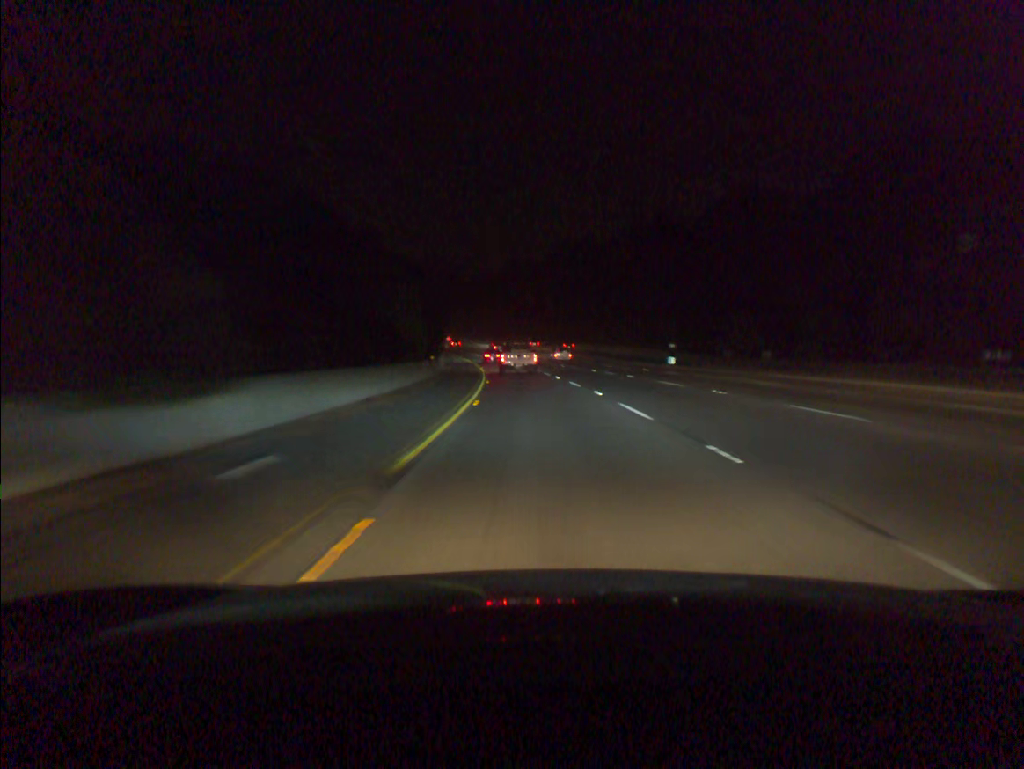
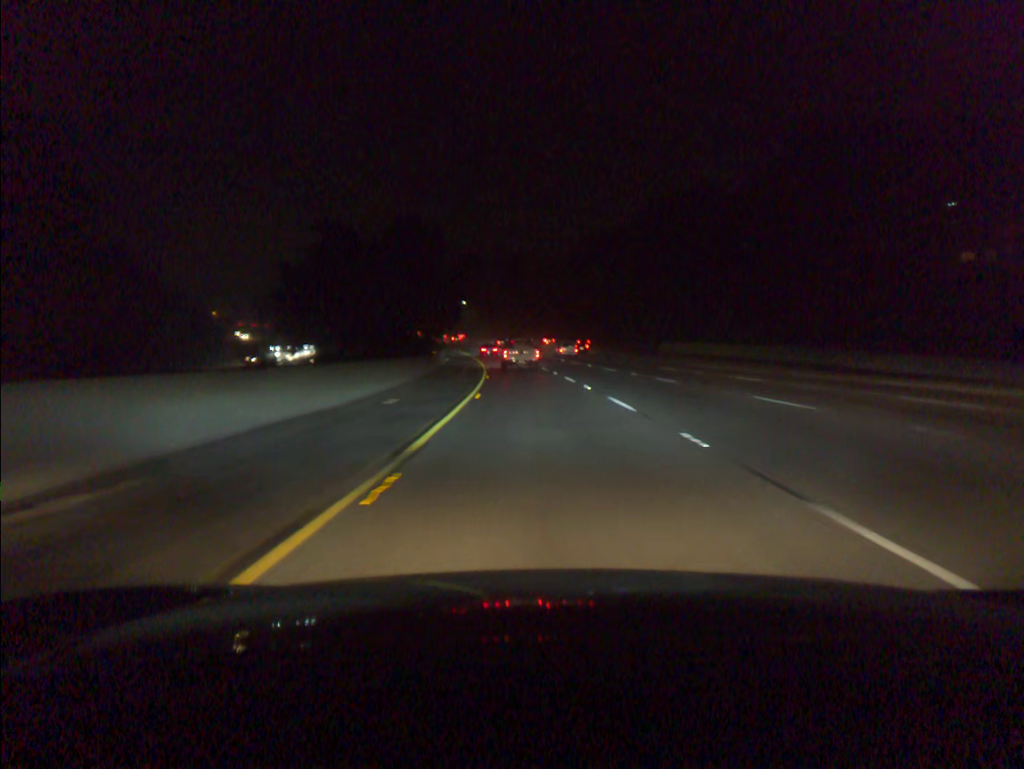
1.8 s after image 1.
(-2.6, +56.5) m; -5°
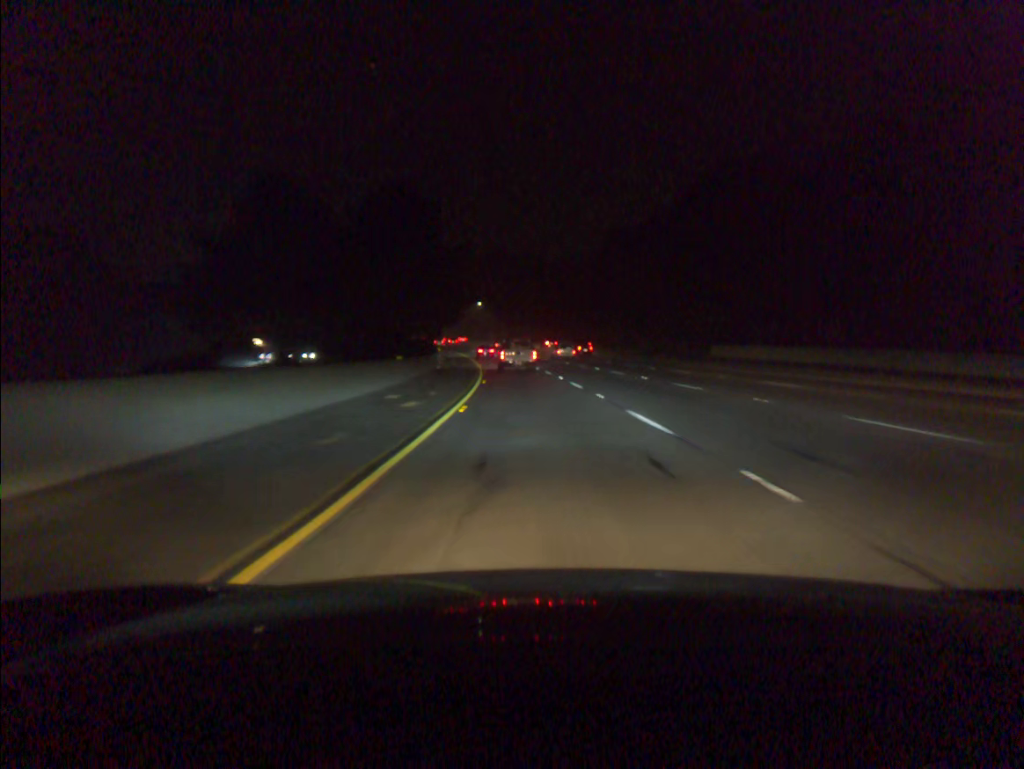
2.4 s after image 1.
(-0.3, +19.0) m; -2°
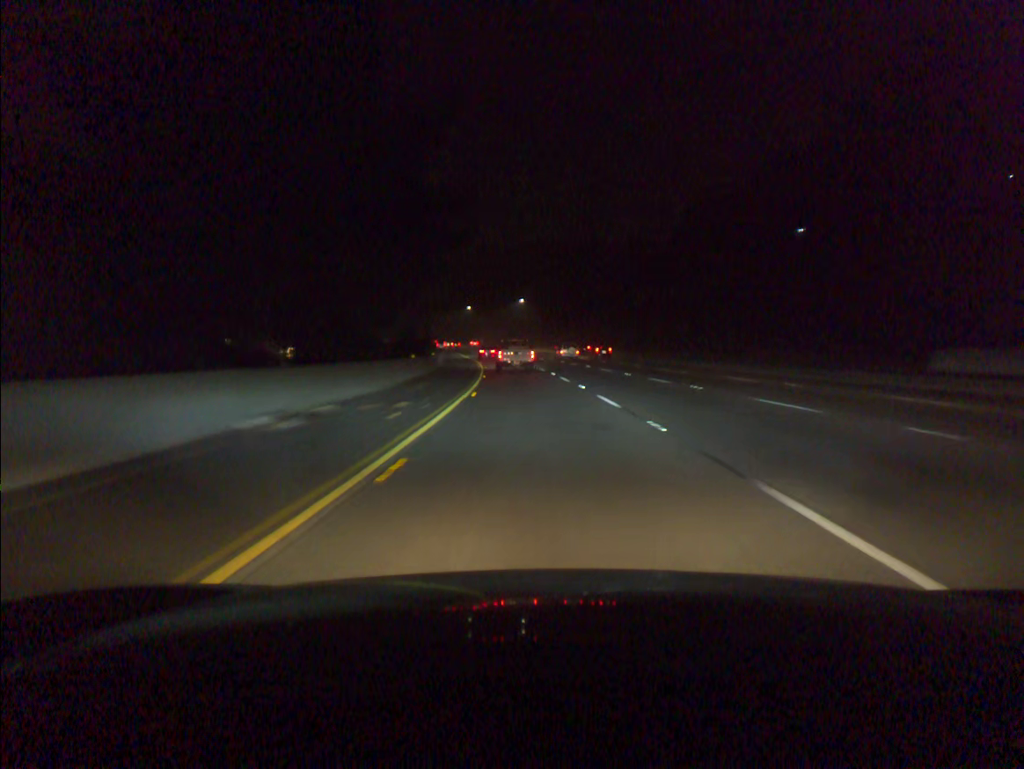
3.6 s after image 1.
(-1.2, +38.0) m; -4°
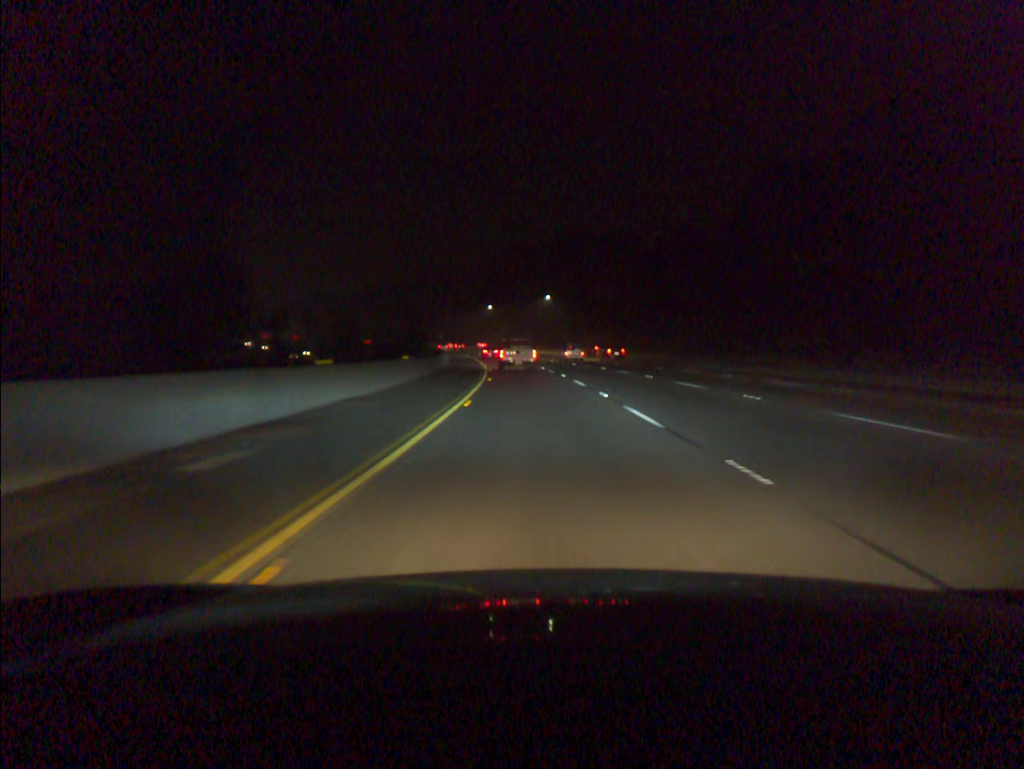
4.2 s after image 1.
(-0.3, +19.0) m; -2°
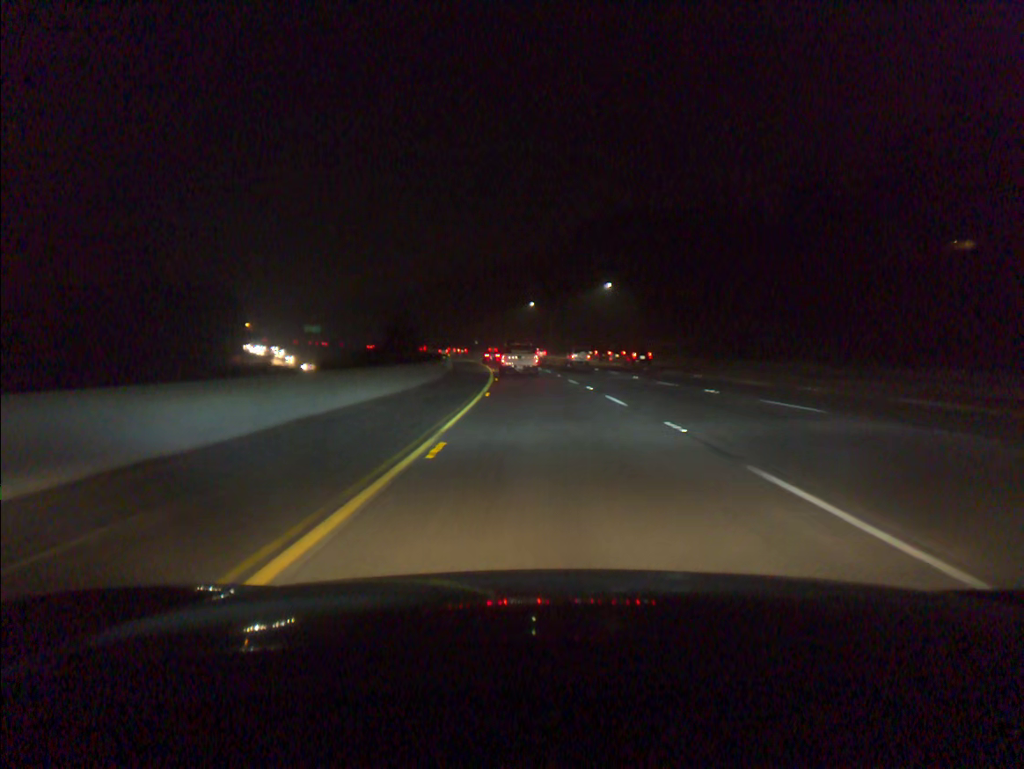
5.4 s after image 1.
(-1.2, +37.9) m; -4°
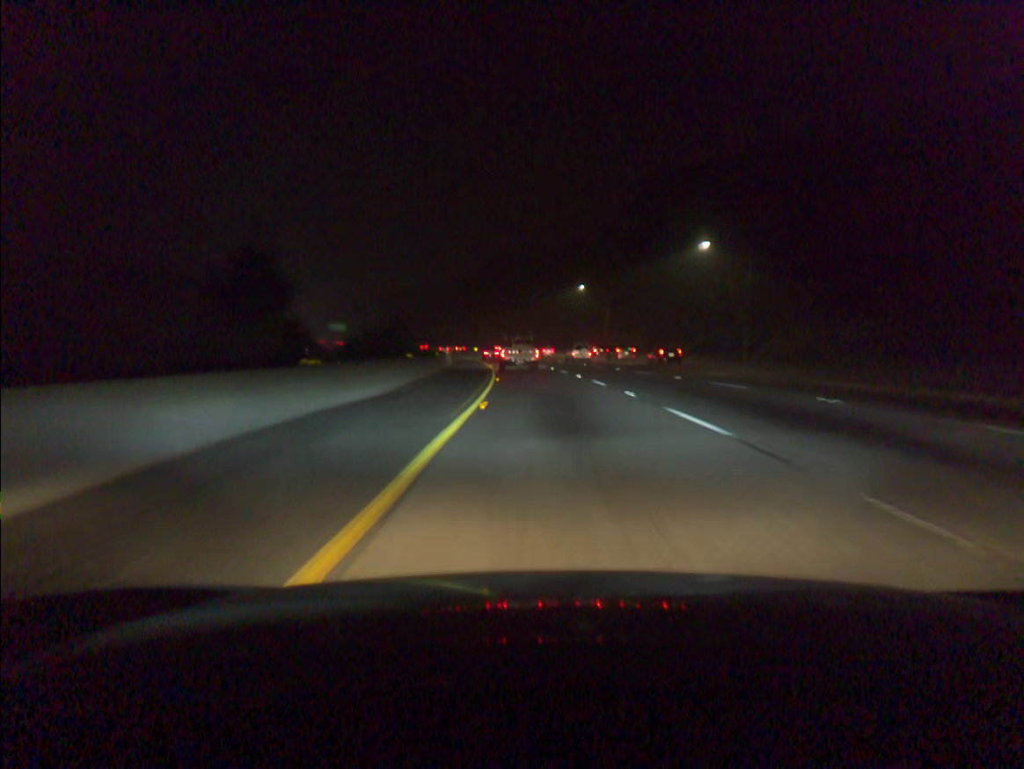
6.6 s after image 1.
(-1.1, +37.5) m; -3°
